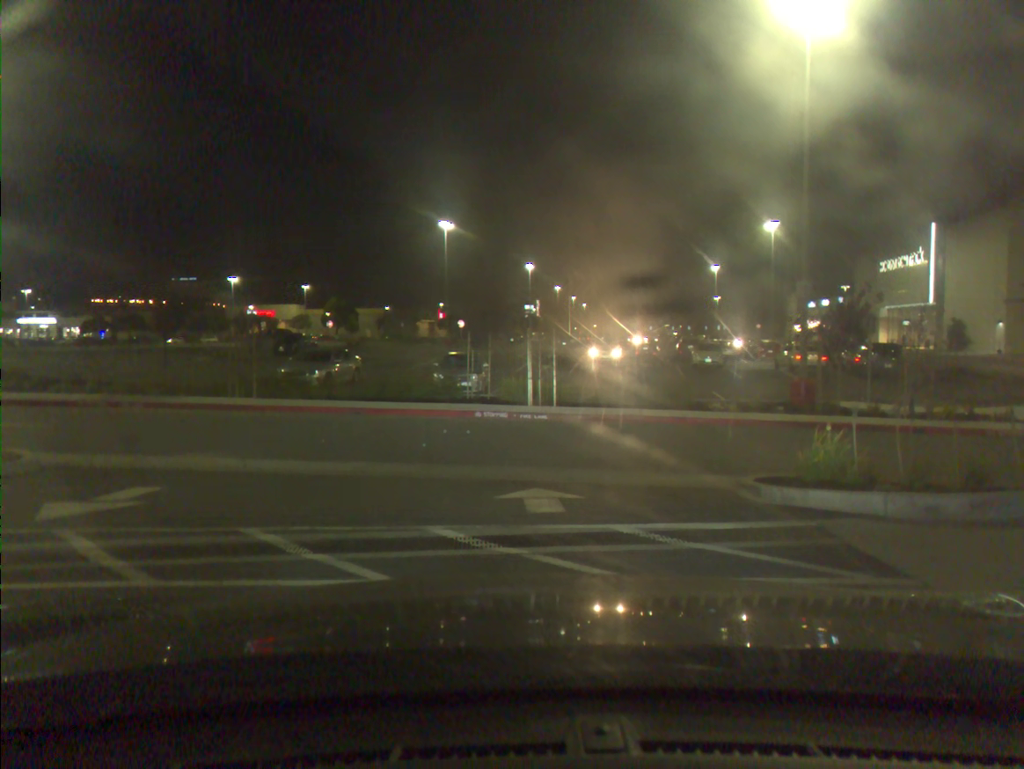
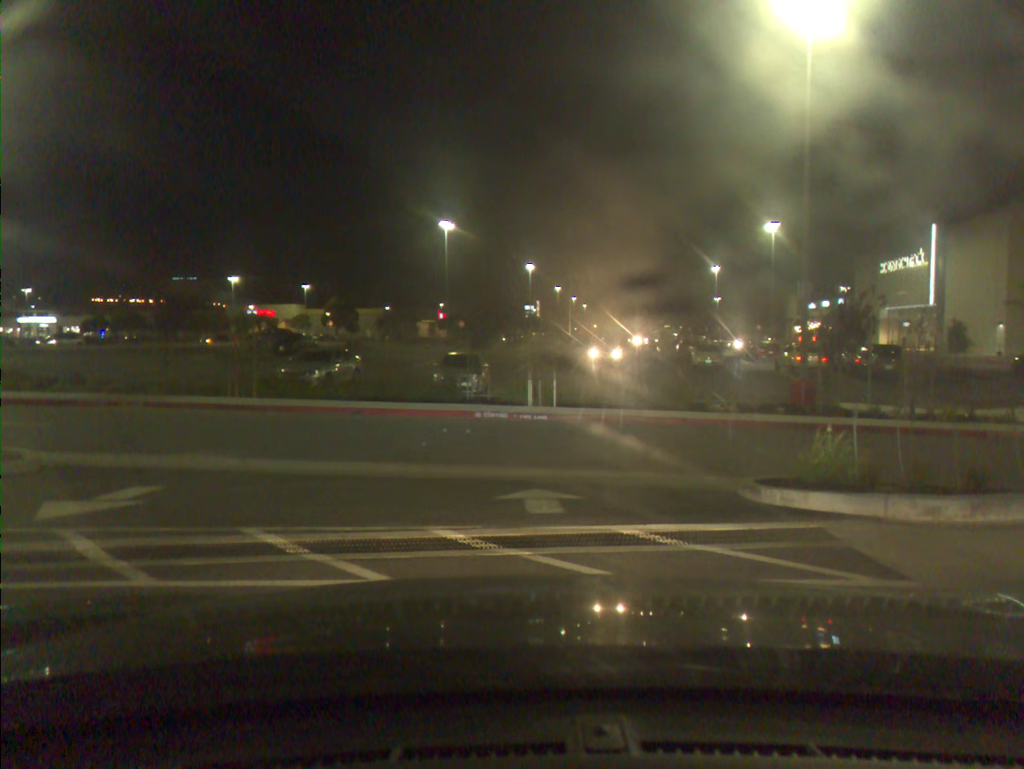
(0.0, 0.0) m; 0°
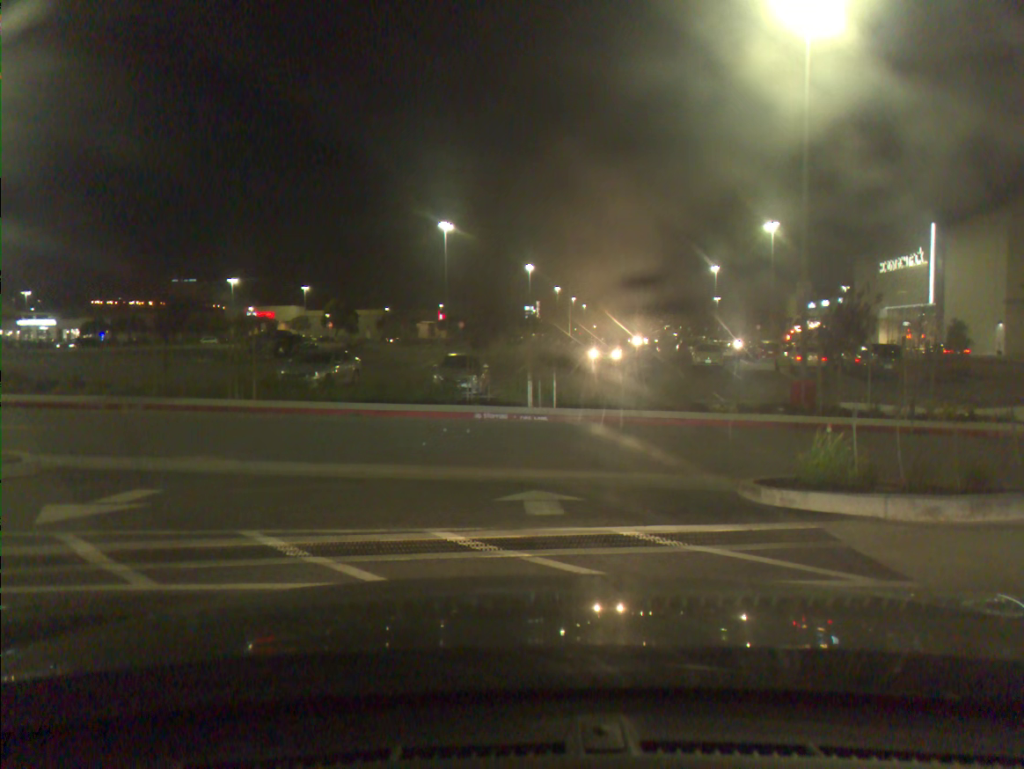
(0.0, -0.1) m; 0°
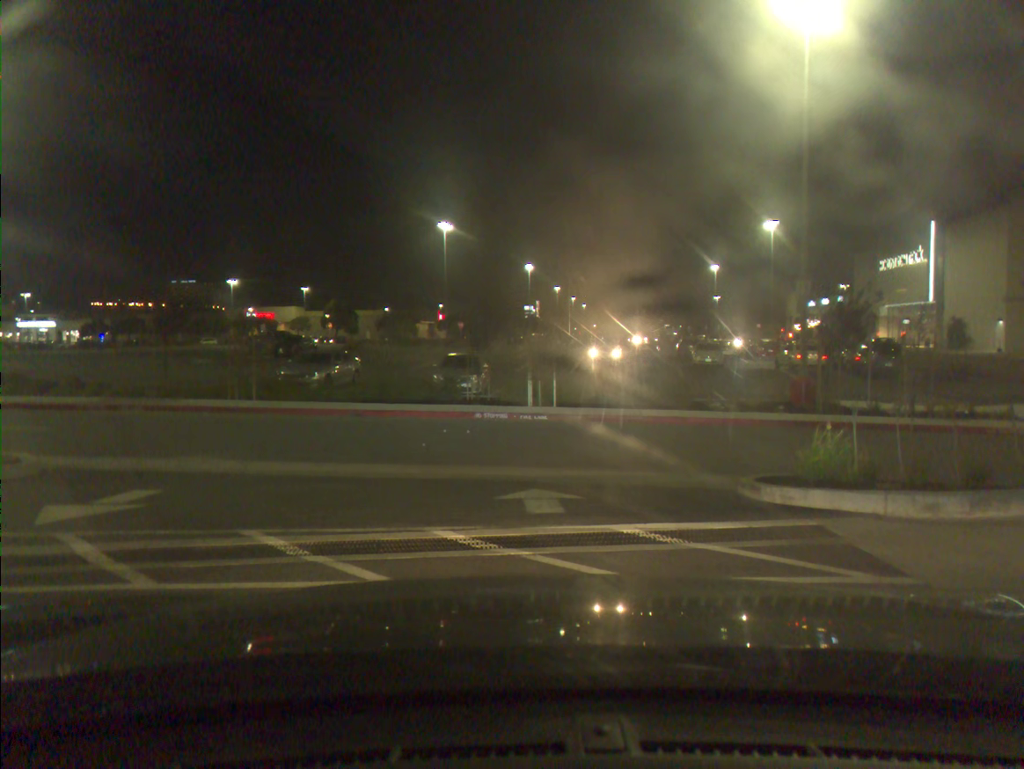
(0.0, -0.1) m; 0°
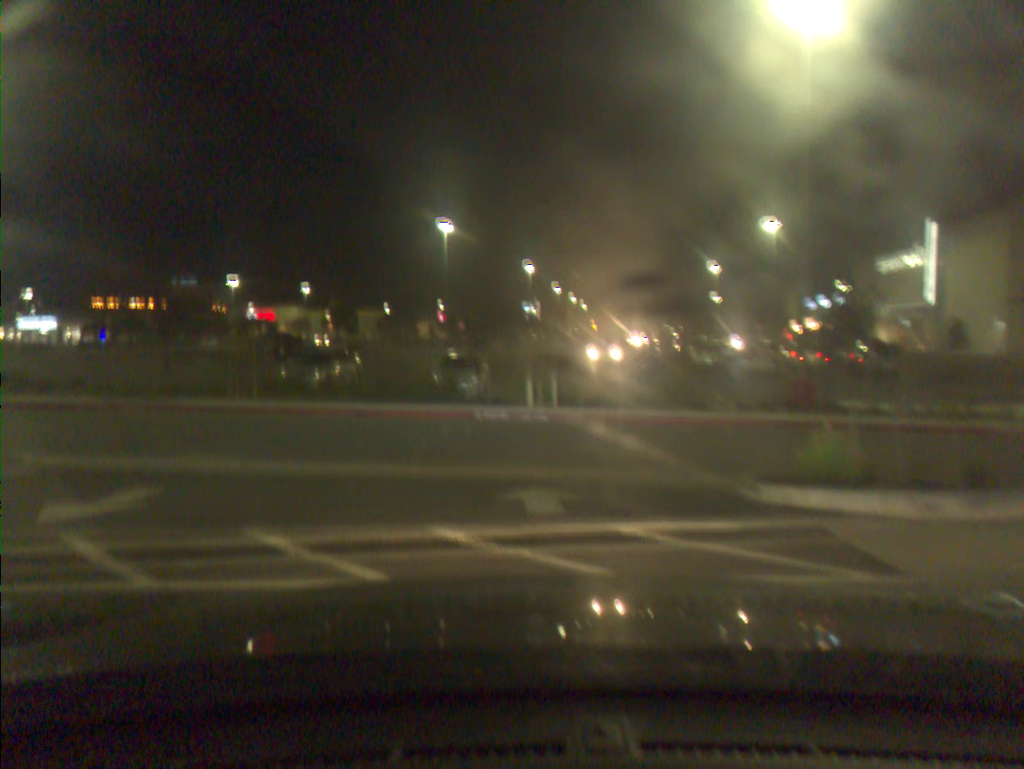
(0.0, 0.0) m; 0°
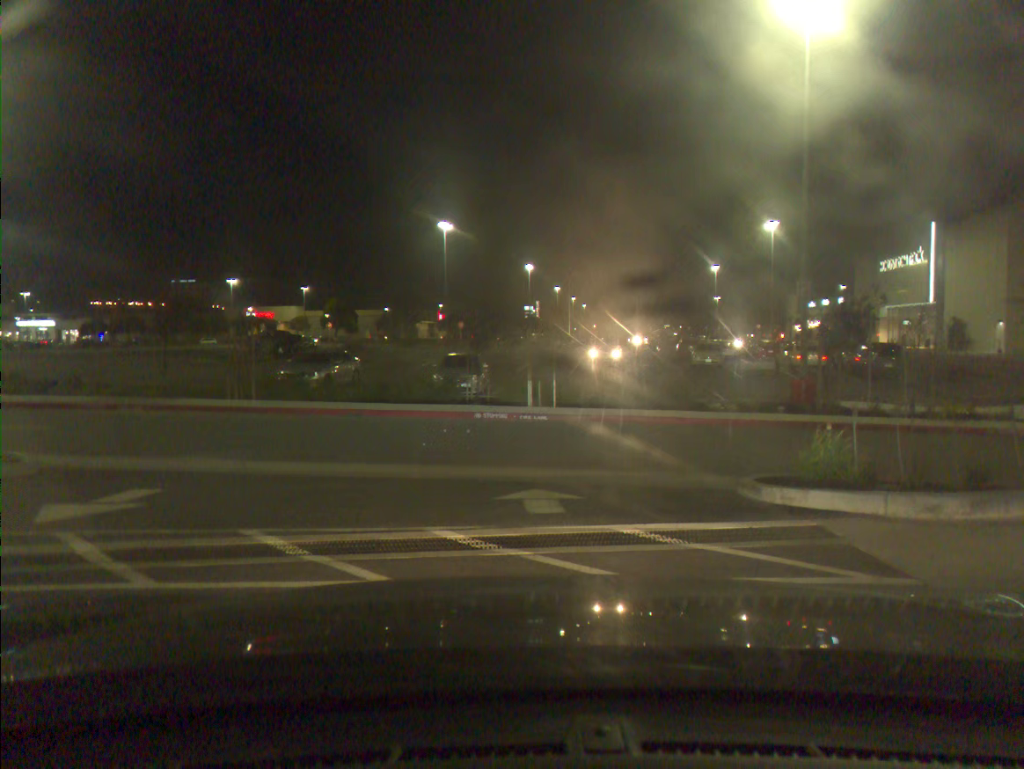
(0.0, 0.0) m; 0°
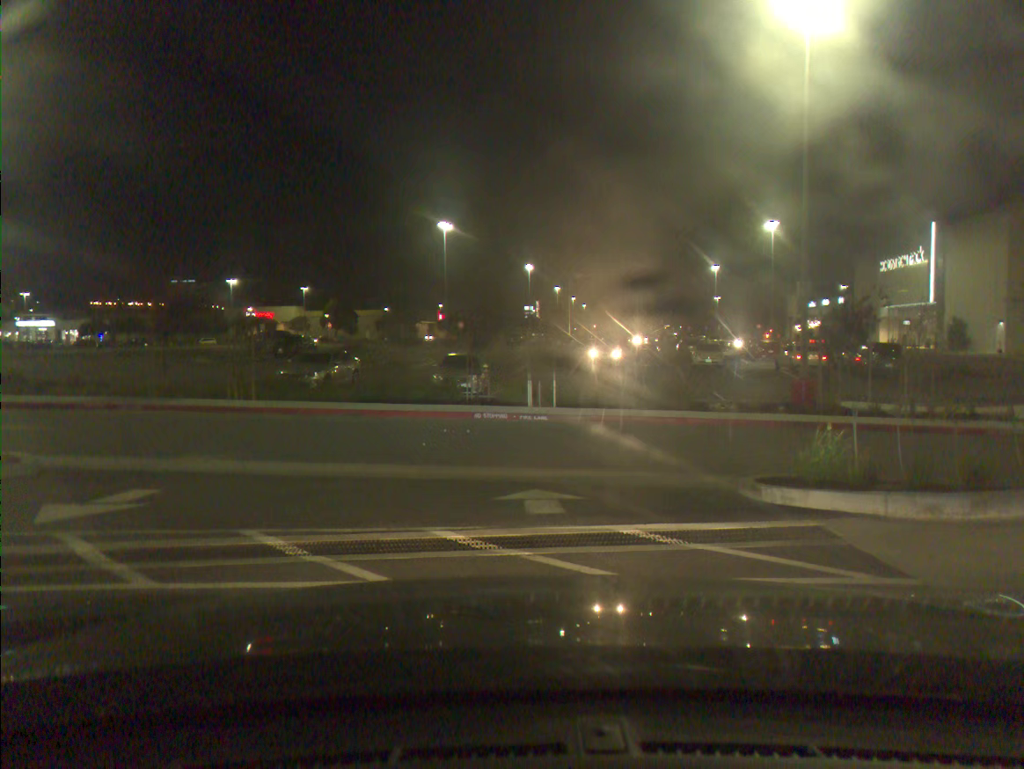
(0.0, 0.0) m; 0°
